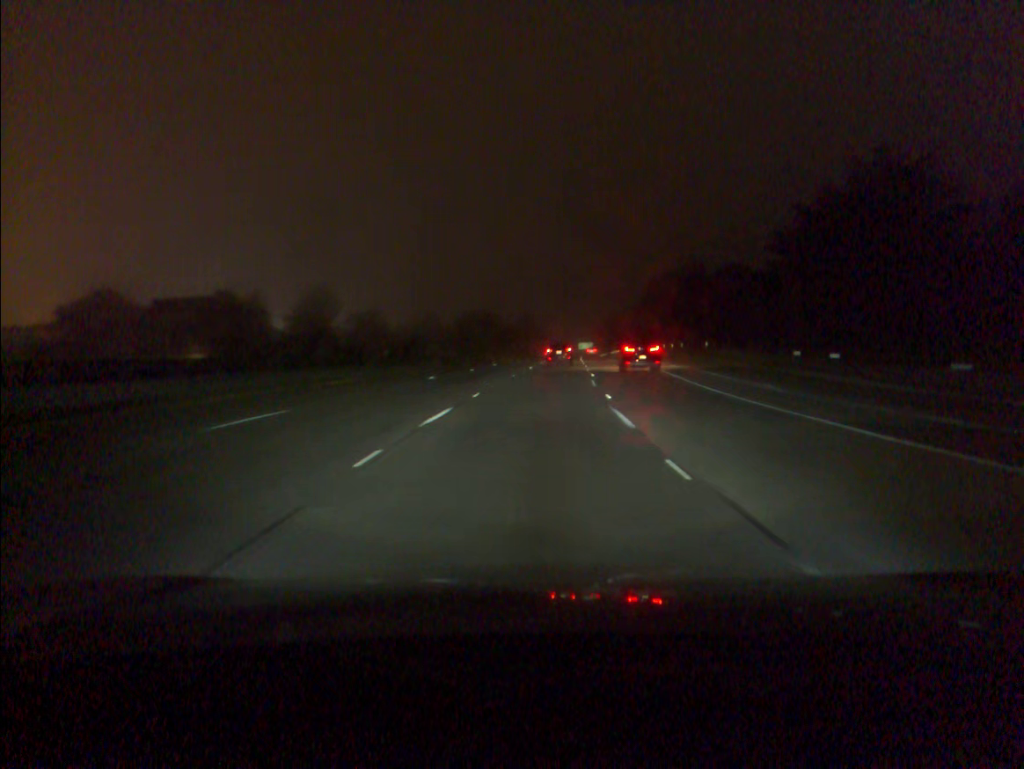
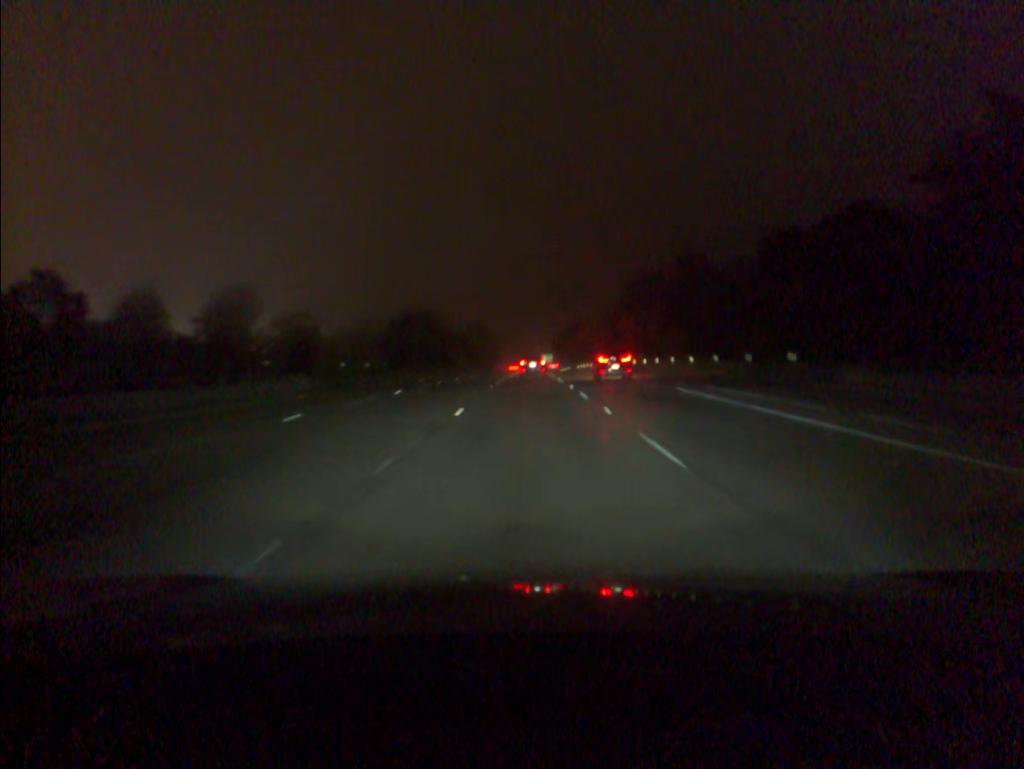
(+1.0, +33.3) m; +3°
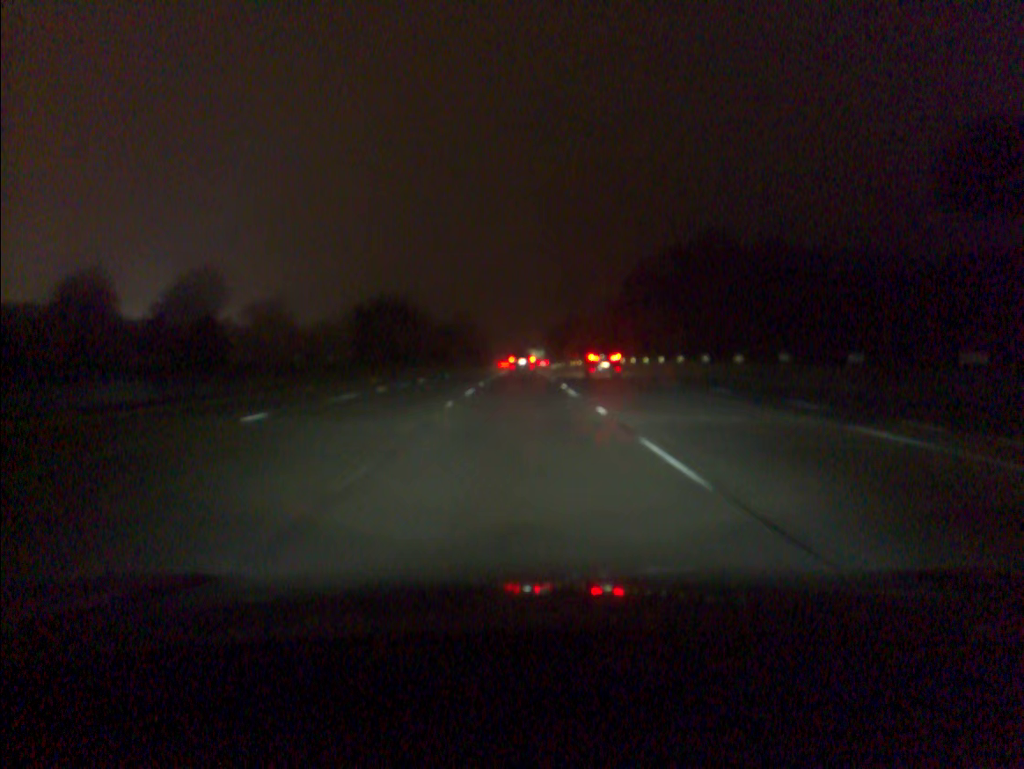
(+0.1, +16.7) m; +1°
